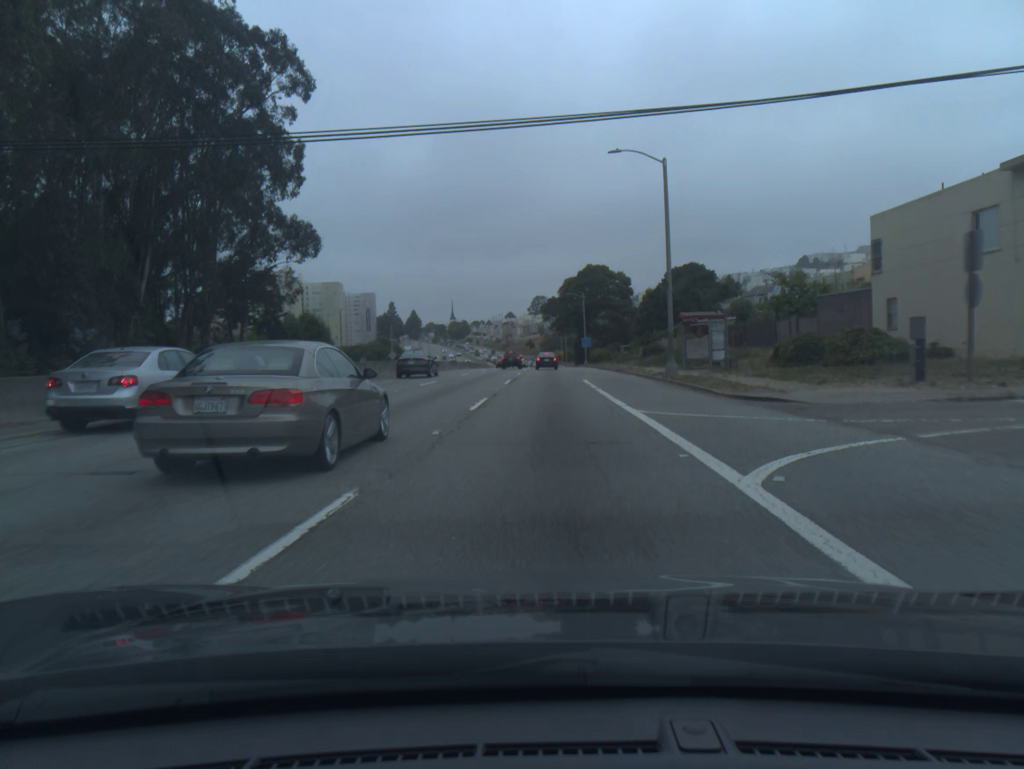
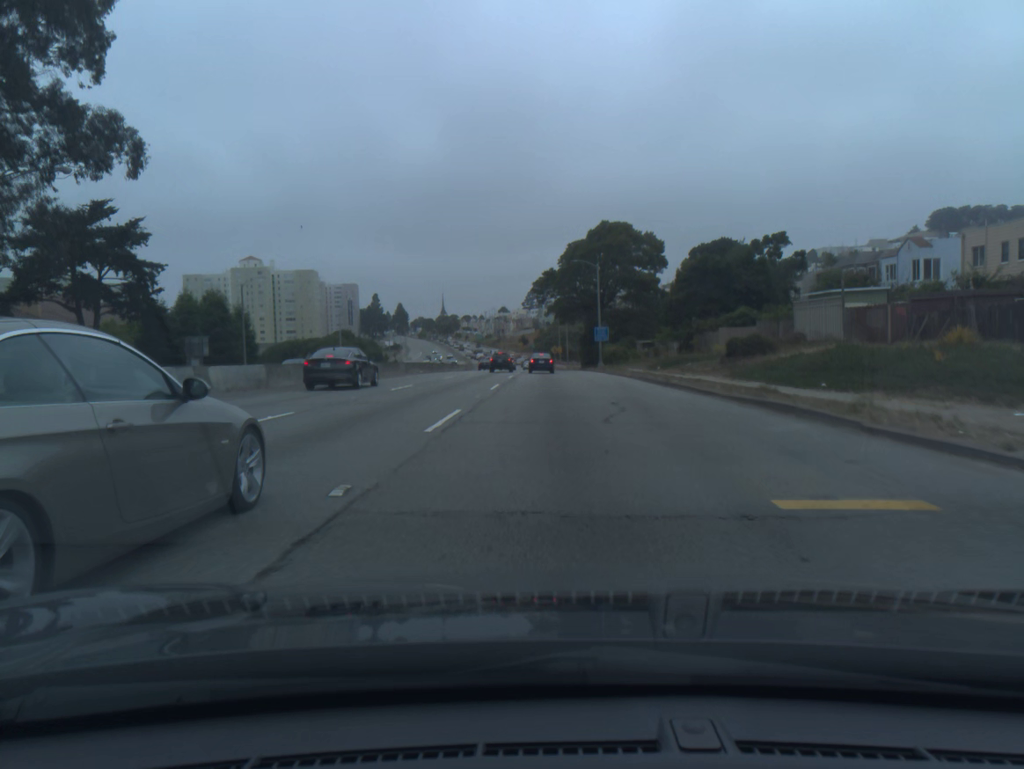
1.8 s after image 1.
(+0.2, +35.0) m; +1°
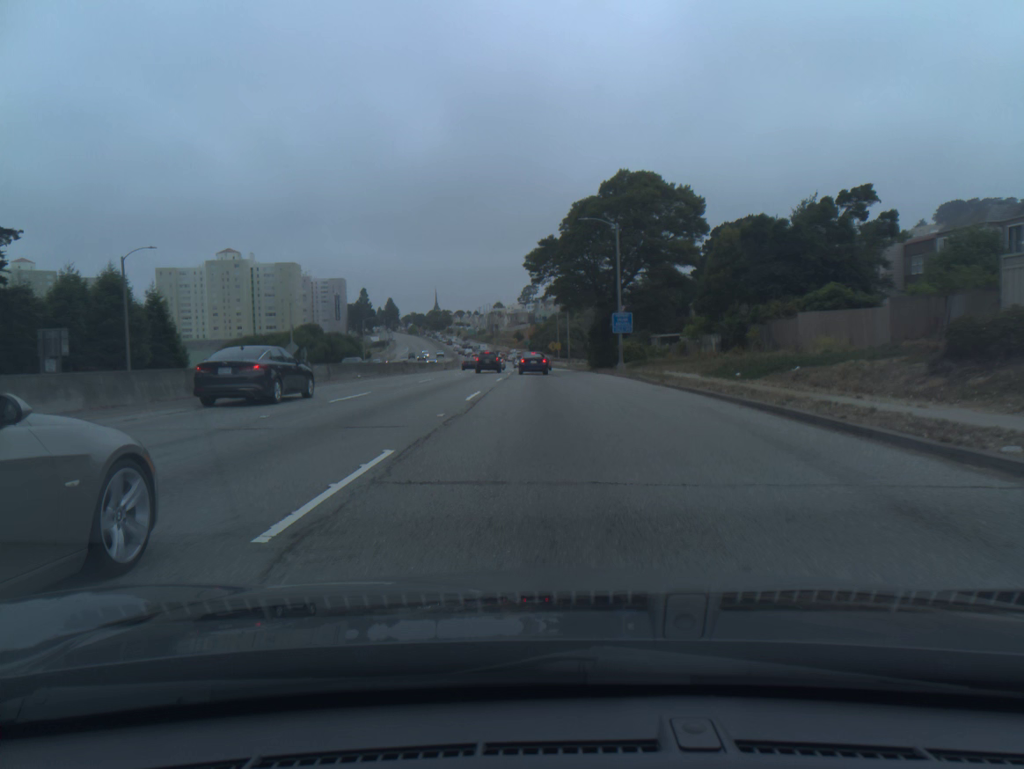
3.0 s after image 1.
(+0.1, +21.2) m; 0°
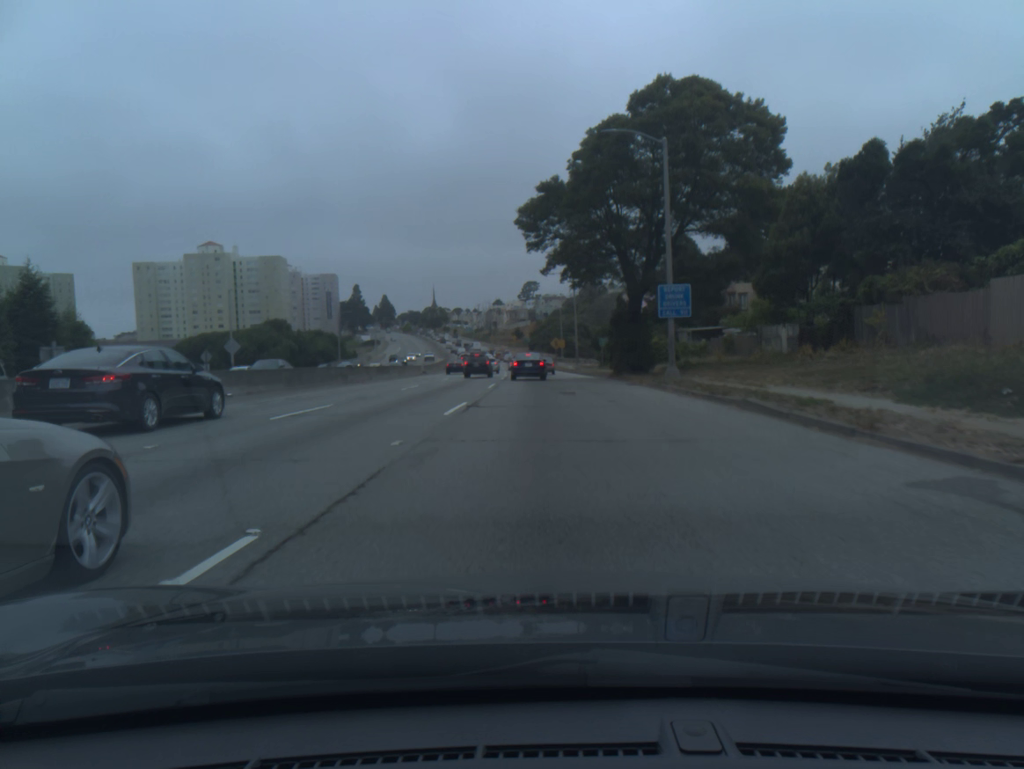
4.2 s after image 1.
(0.0, +19.0) m; 0°
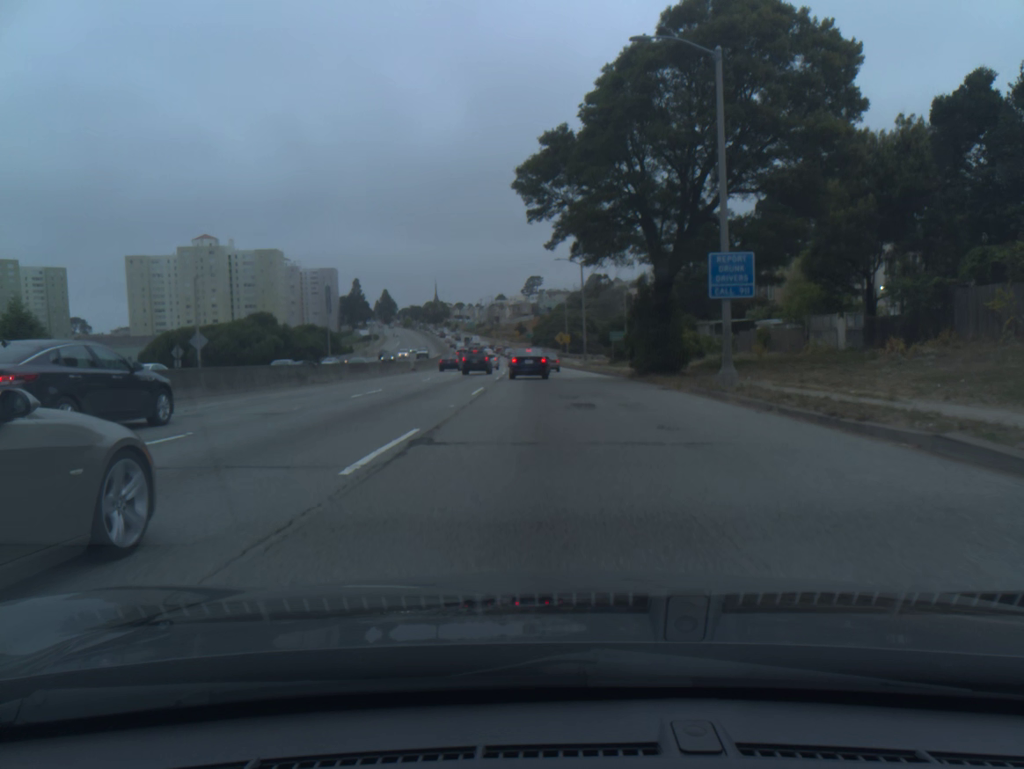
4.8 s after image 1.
(0.0, +8.5) m; 0°
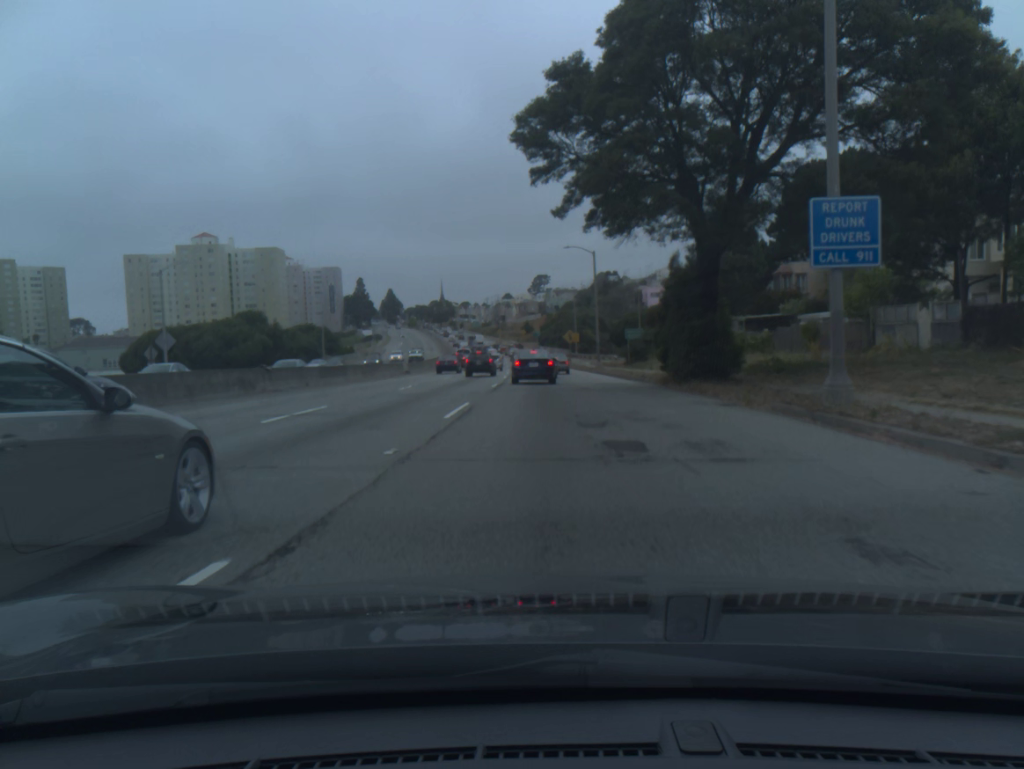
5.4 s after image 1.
(0.0, +7.7) m; -1°
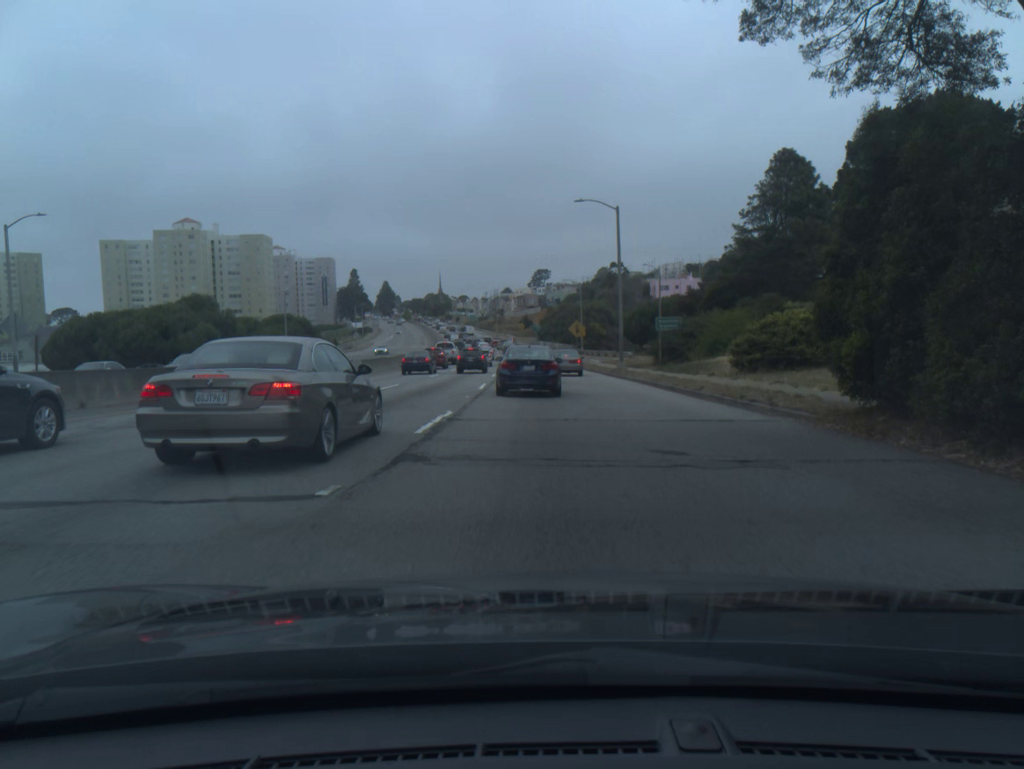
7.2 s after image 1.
(-0.1, +18.0) m; 0°
